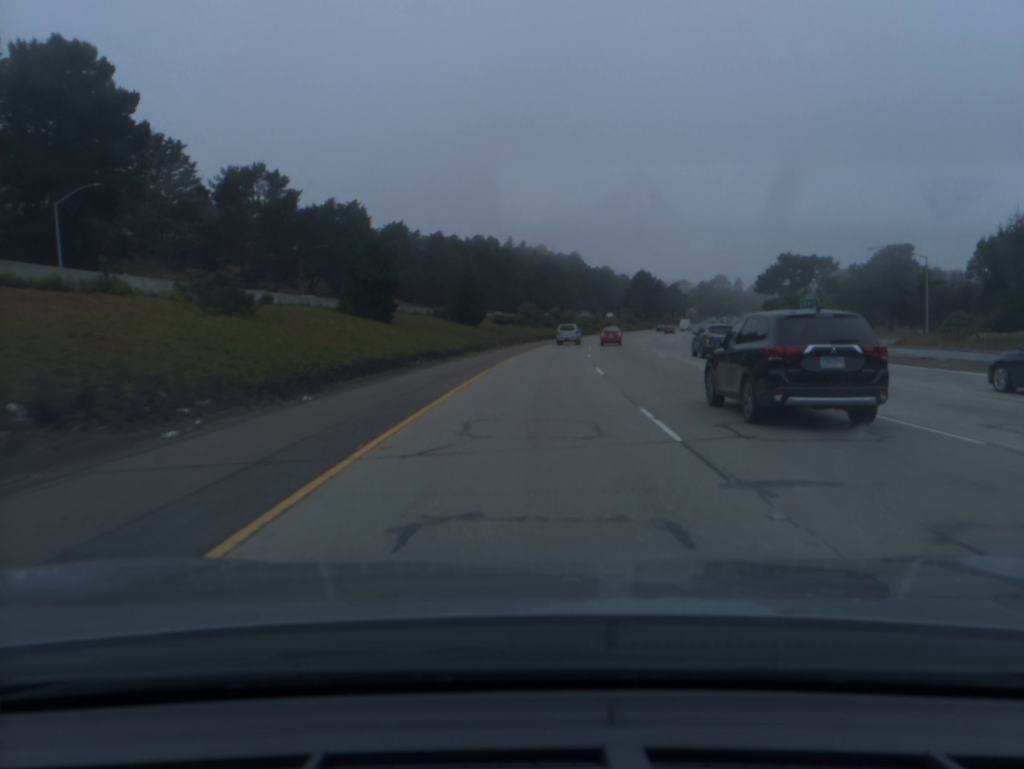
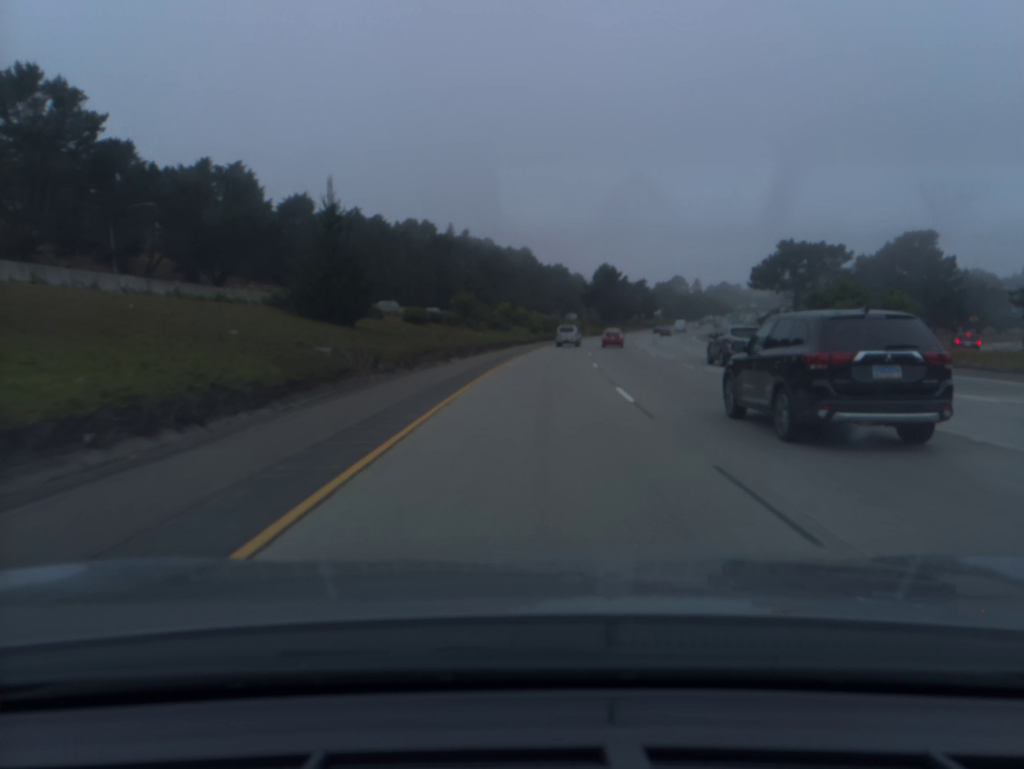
(+1.3, +38.4) m; +4°
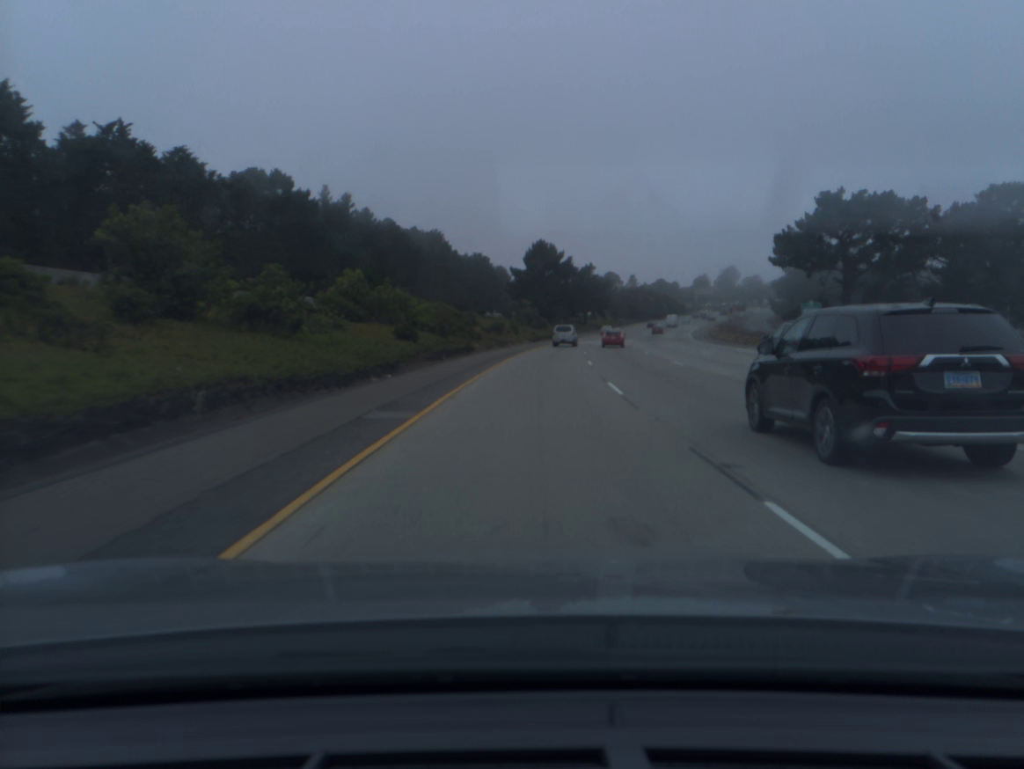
(+2.9, +57.1) m; +6°
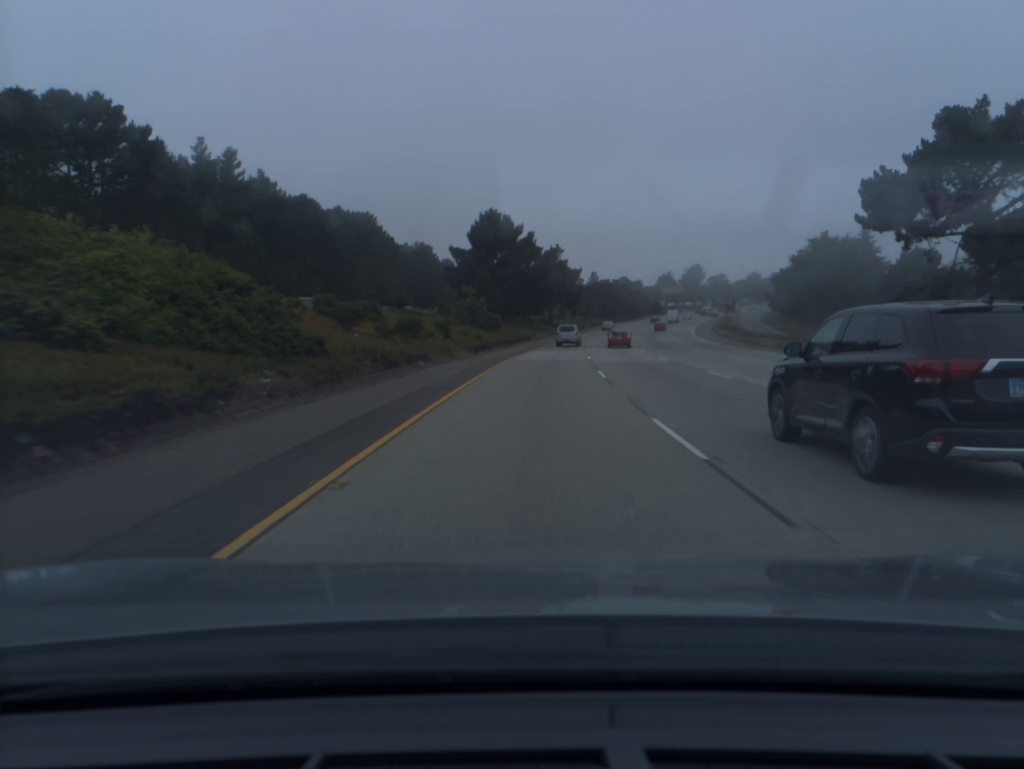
(+1.1, +37.9) m; +3°
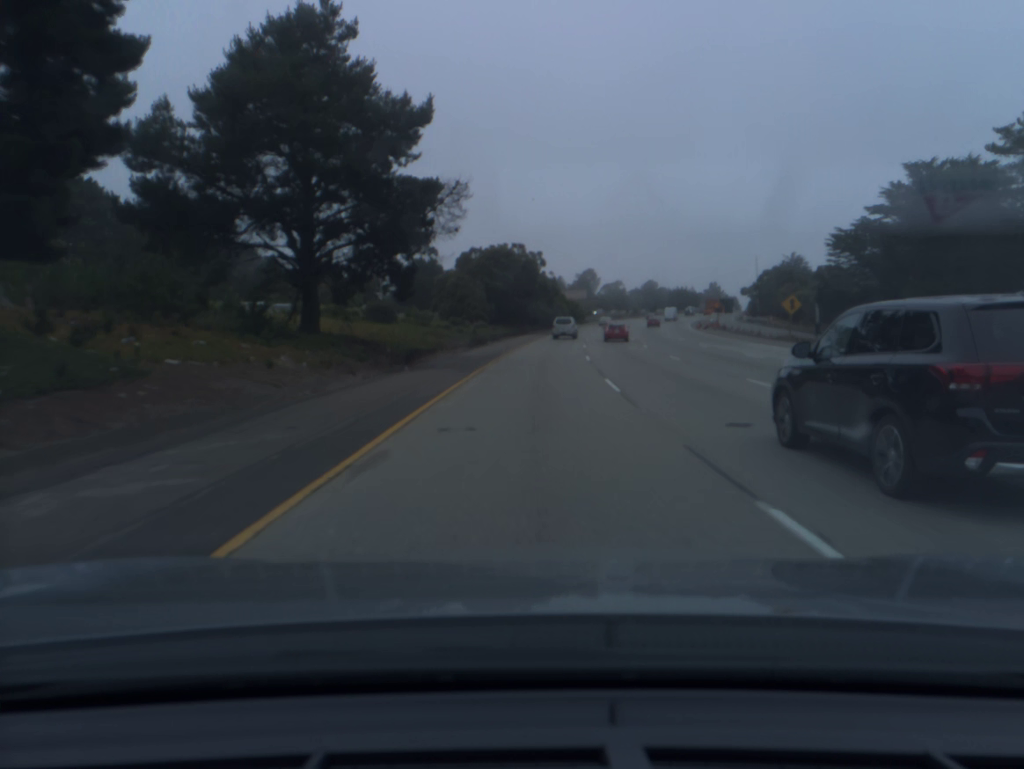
(+7.4, +93.8) m; +9°
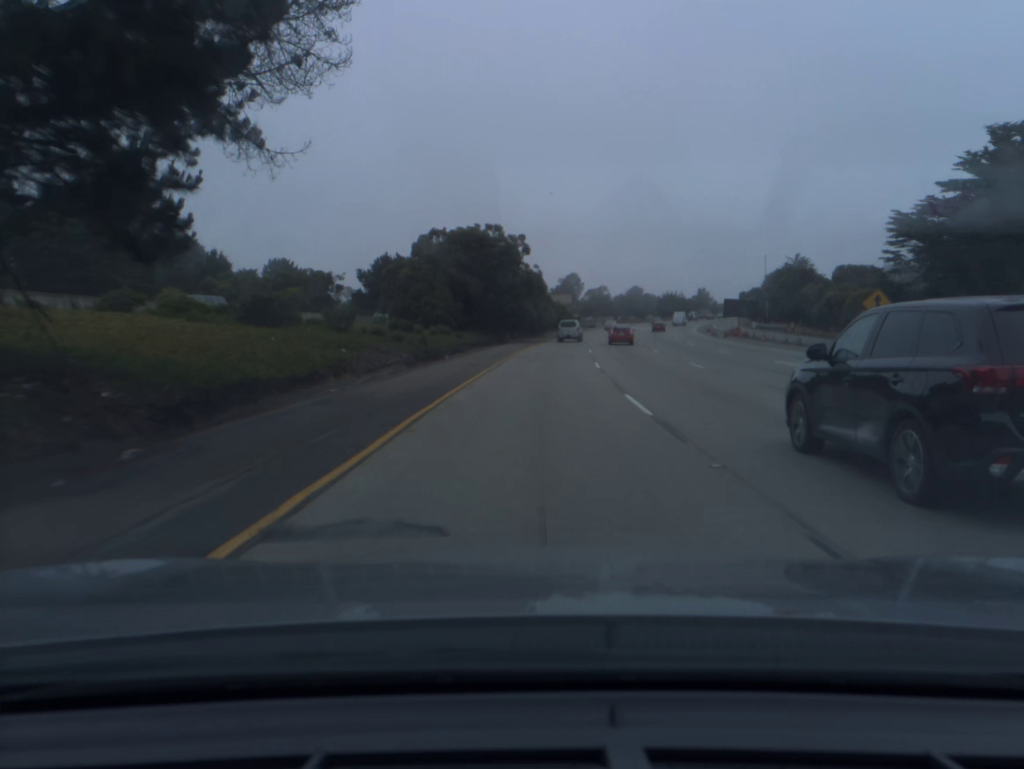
(+0.2, +18.8) m; +1°
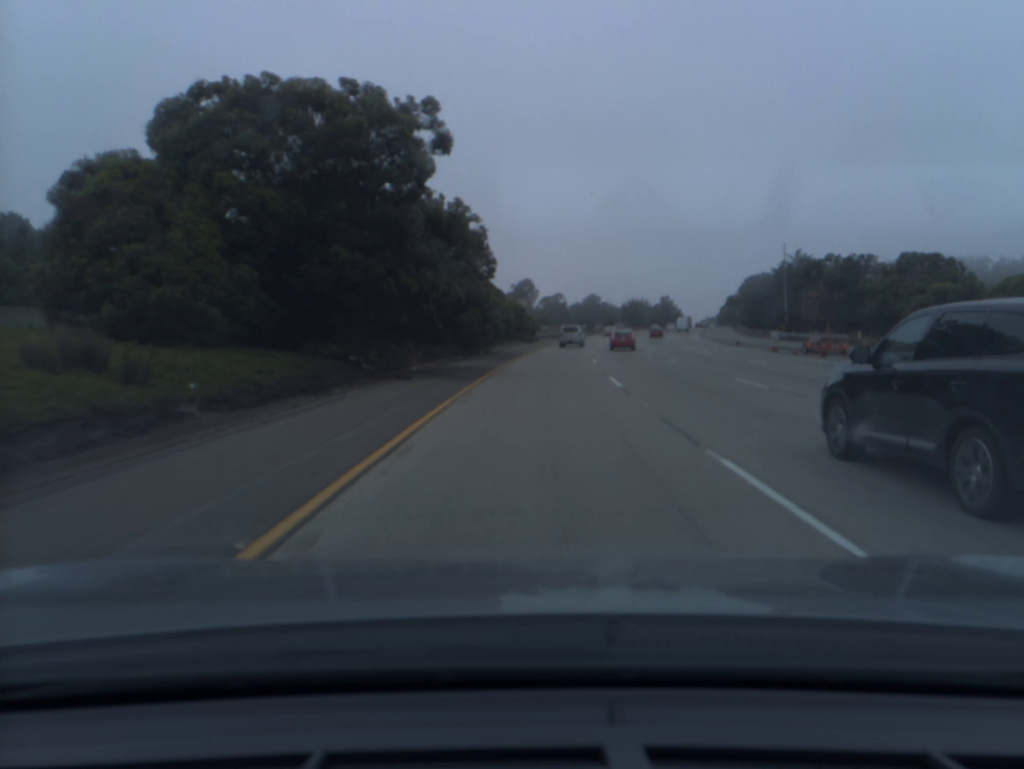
(+1.1, +37.5) m; +3°
